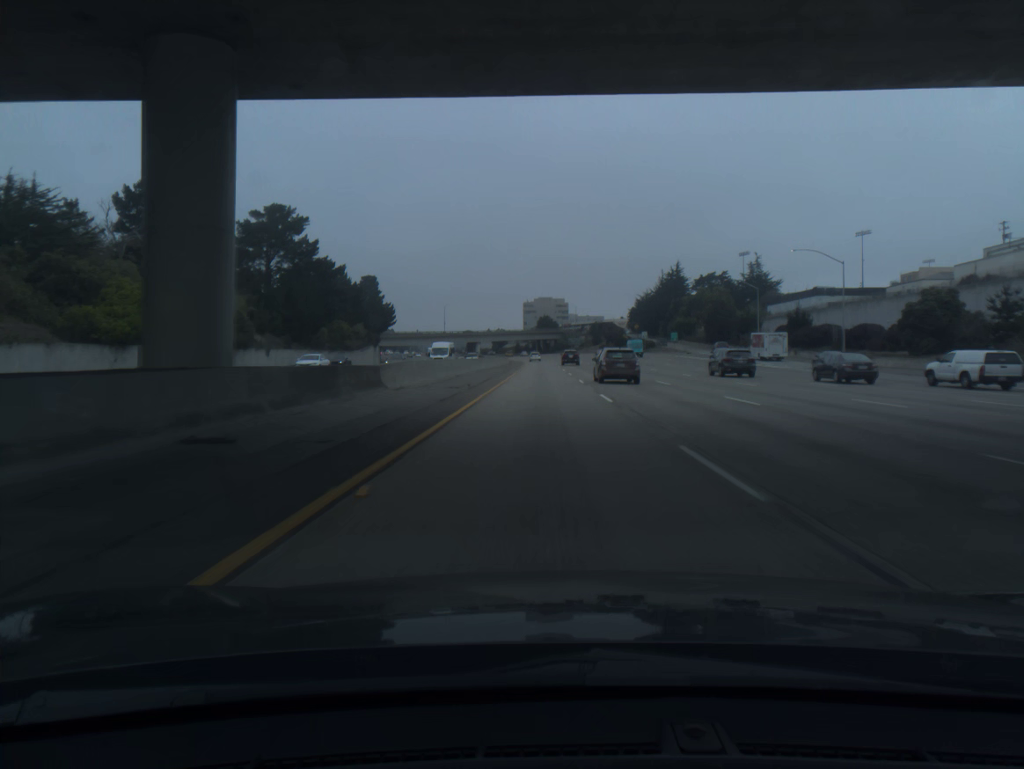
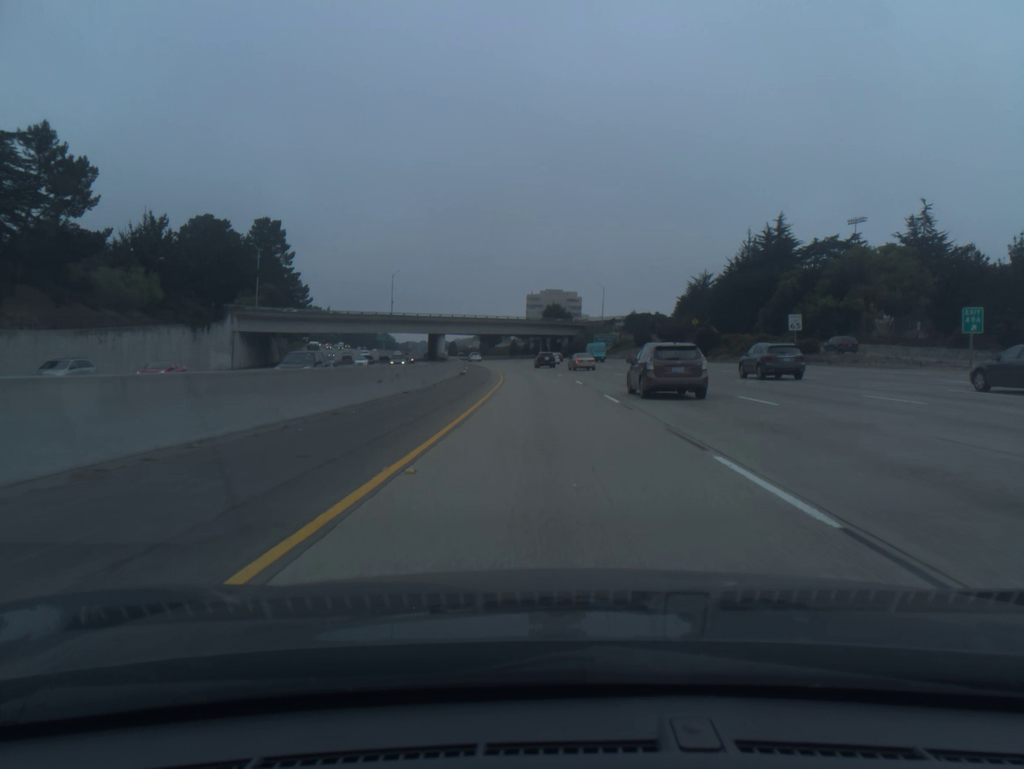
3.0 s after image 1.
(-0.4, +100.7) m; 0°
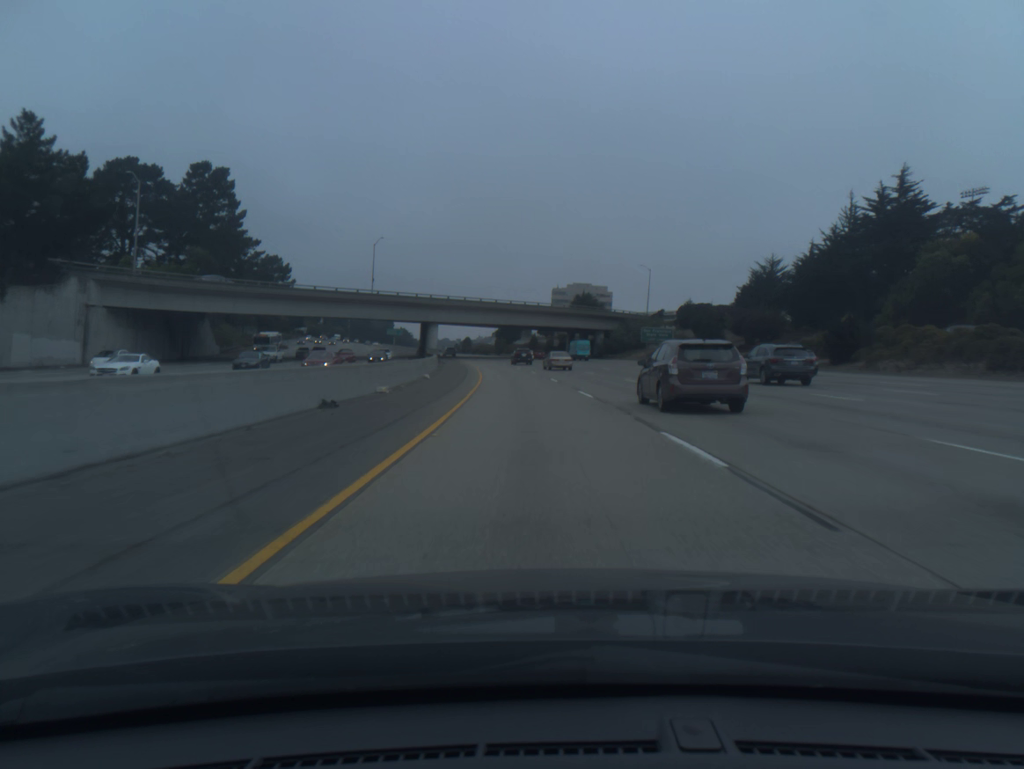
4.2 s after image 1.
(-0.4, +40.1) m; -2°
